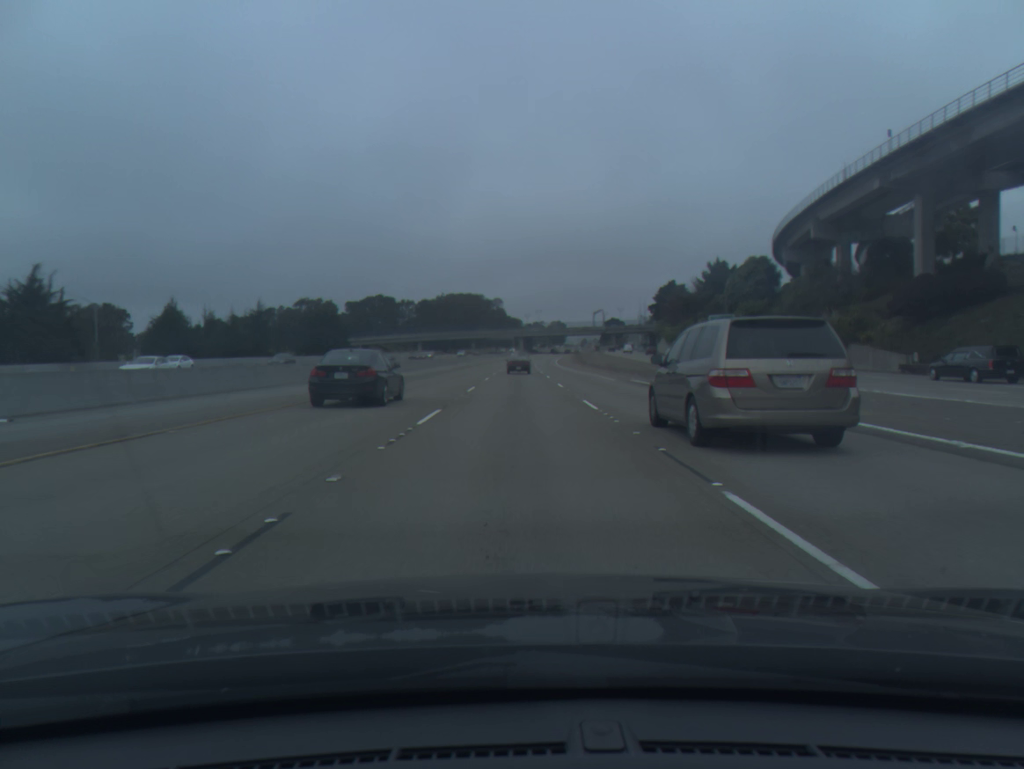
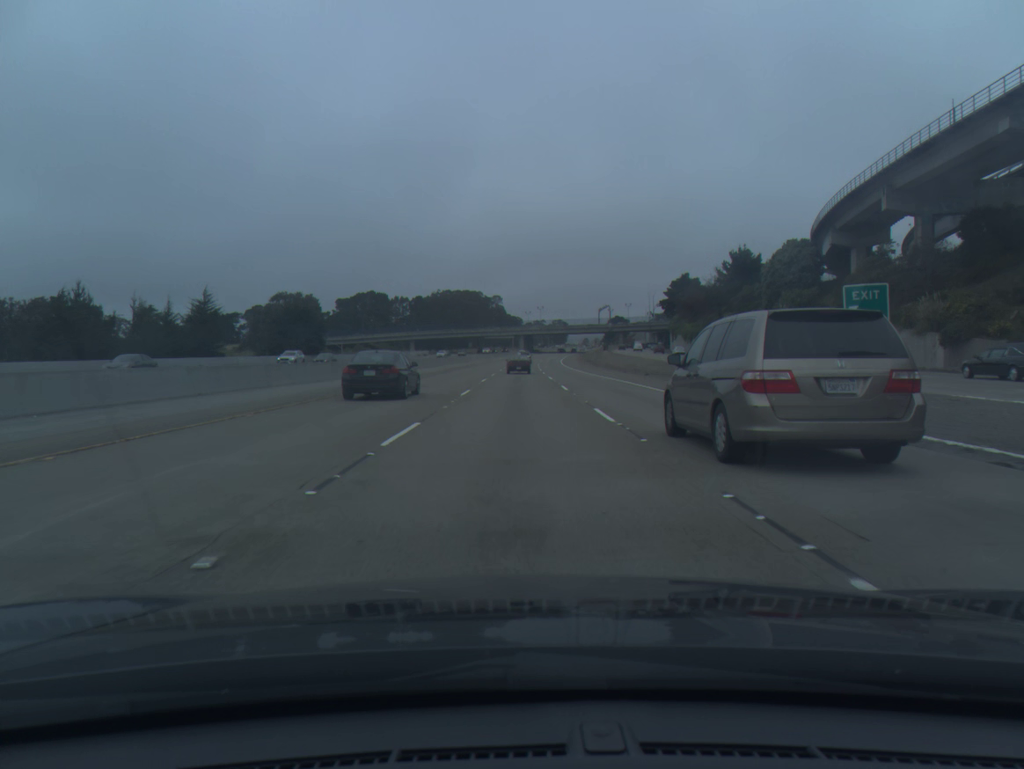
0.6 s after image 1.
(0.0, +17.8) m; 0°
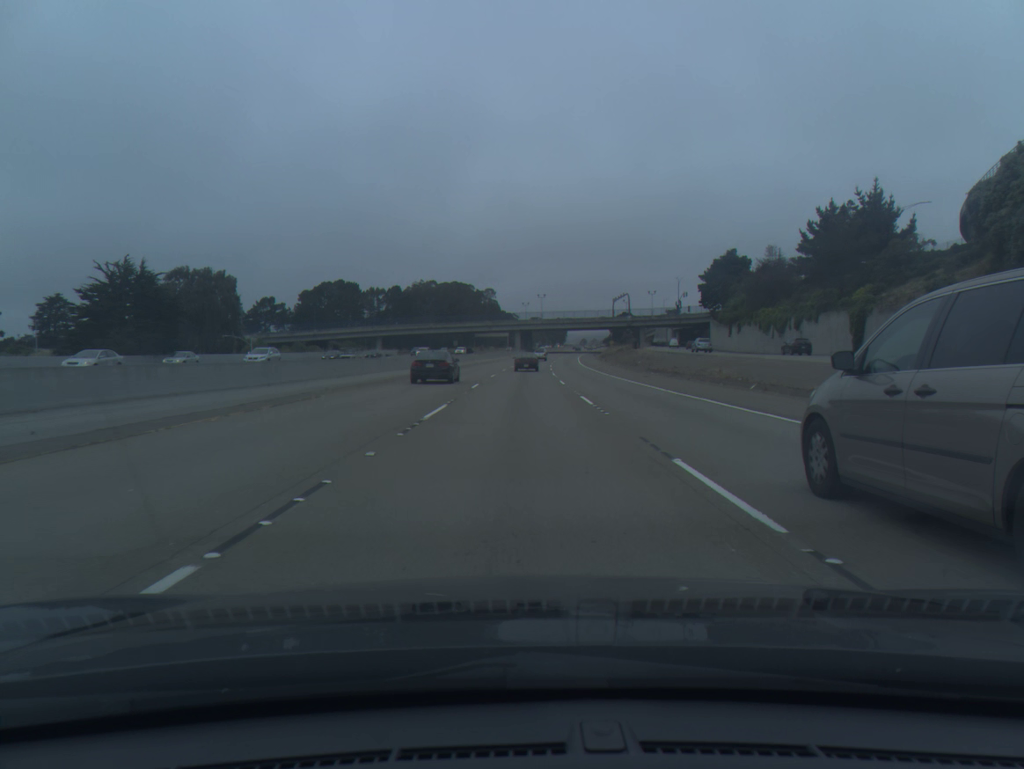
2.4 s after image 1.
(0.0, +53.1) m; 0°
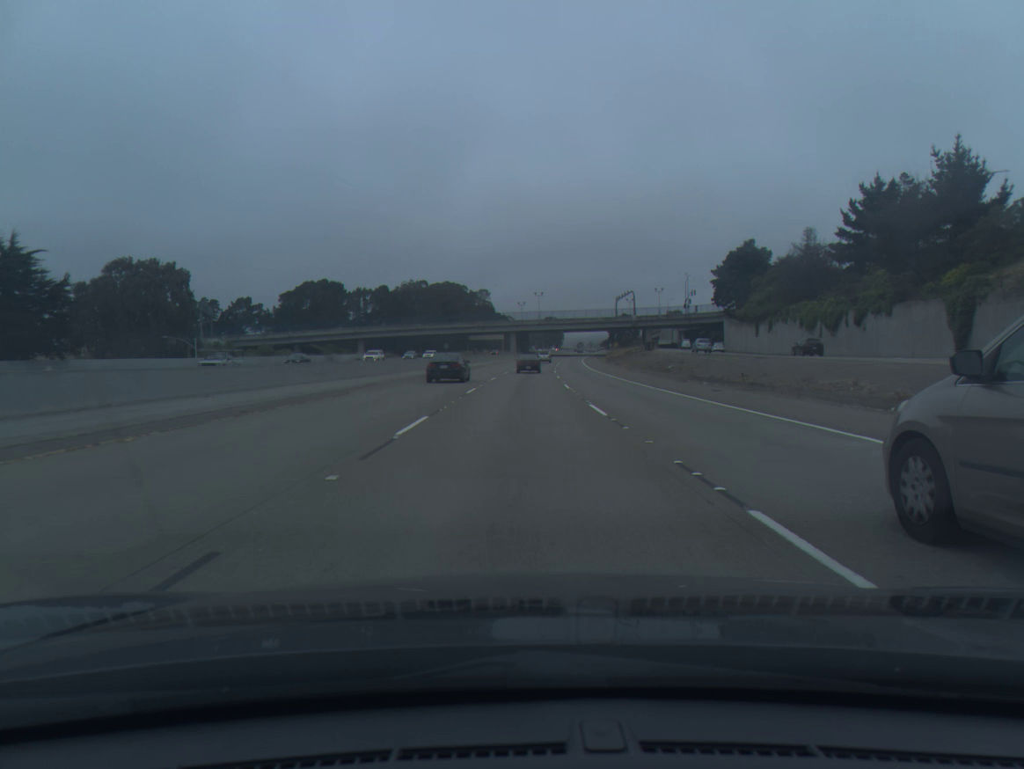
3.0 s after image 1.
(0.0, +17.6) m; 0°
